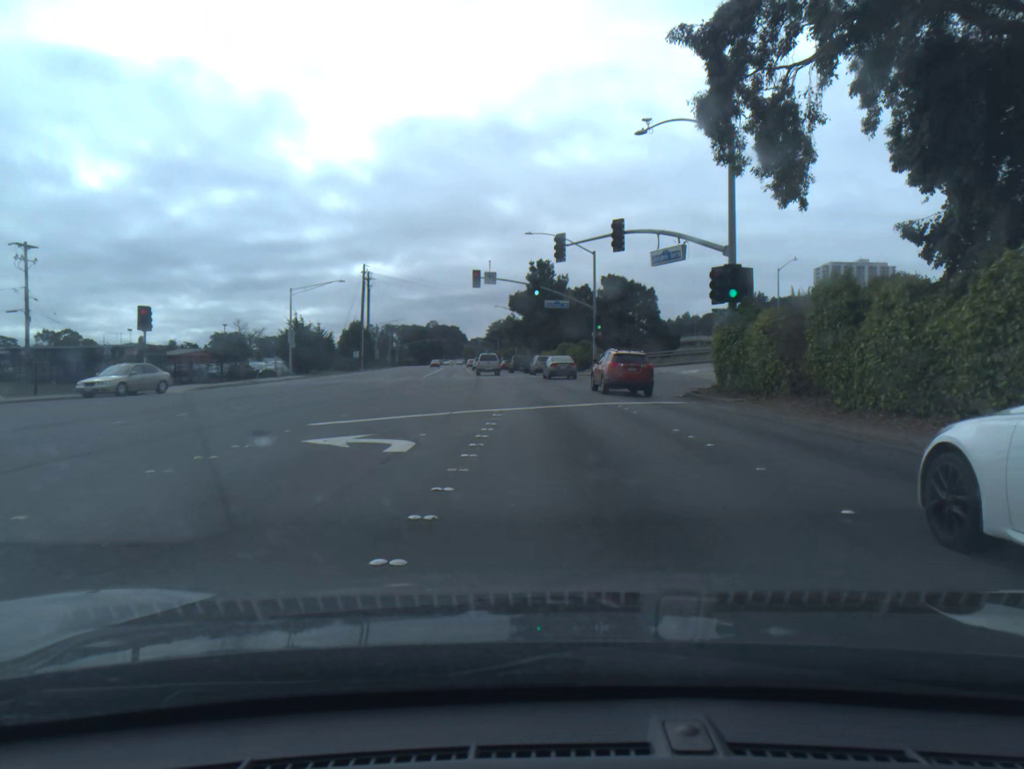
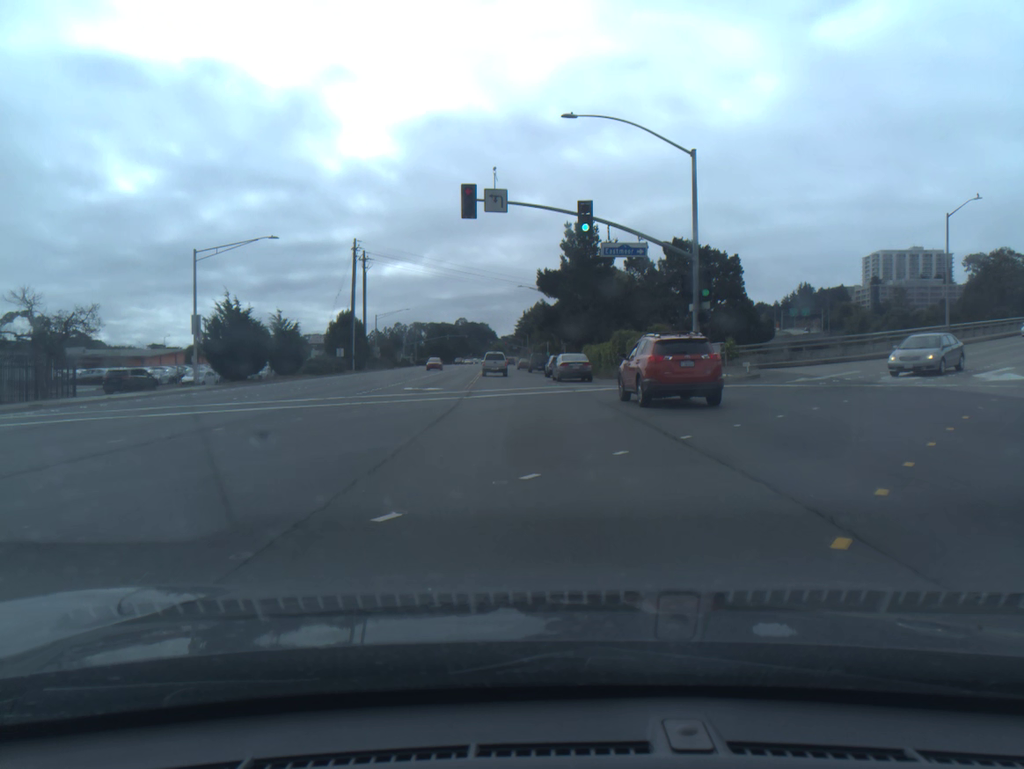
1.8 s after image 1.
(-0.6, +28.3) m; -2°
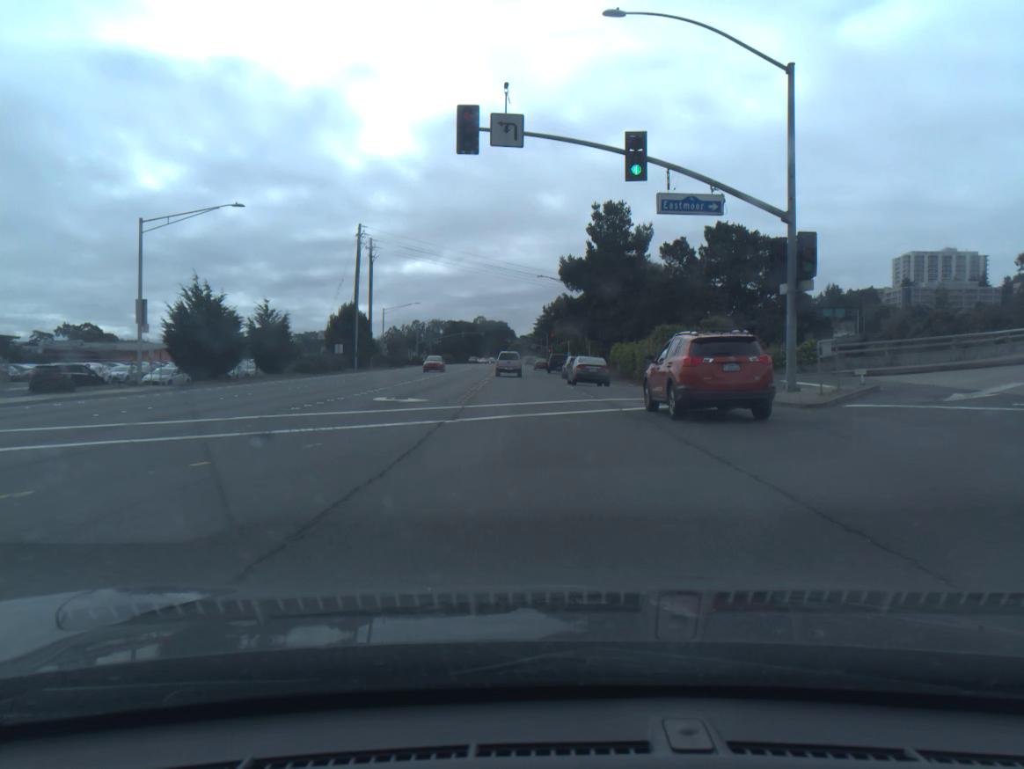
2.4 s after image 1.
(-0.1, +9.4) m; -1°
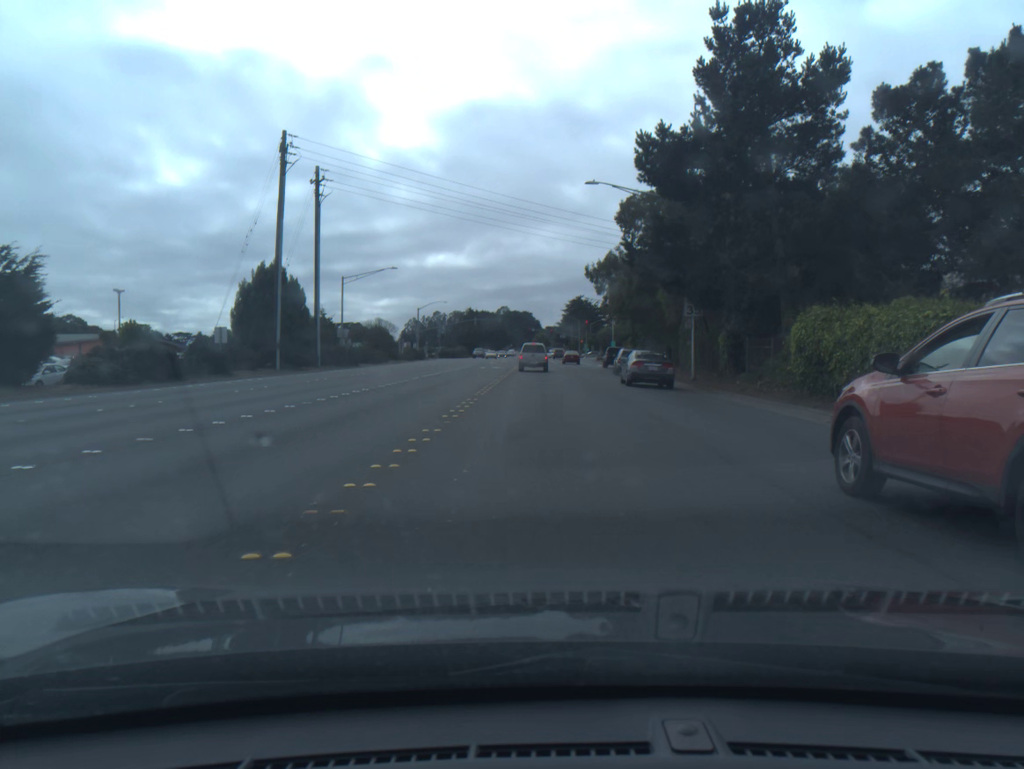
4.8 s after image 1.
(-0.9, +37.8) m; -1°
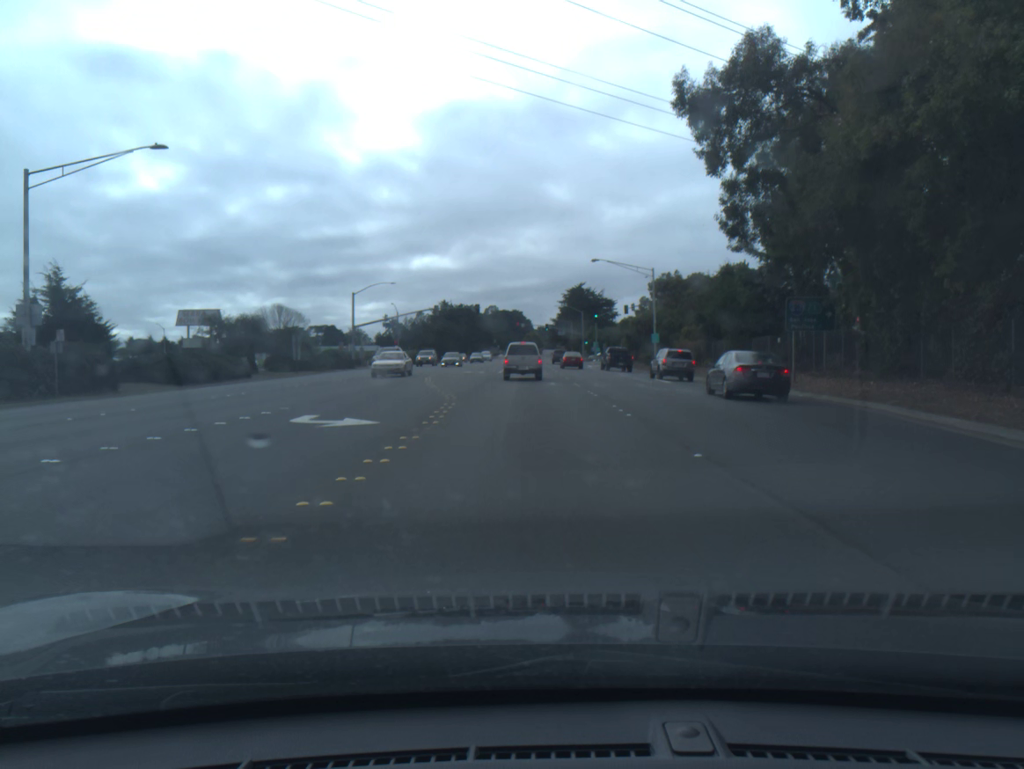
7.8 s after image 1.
(0.0, +44.6) m; 0°
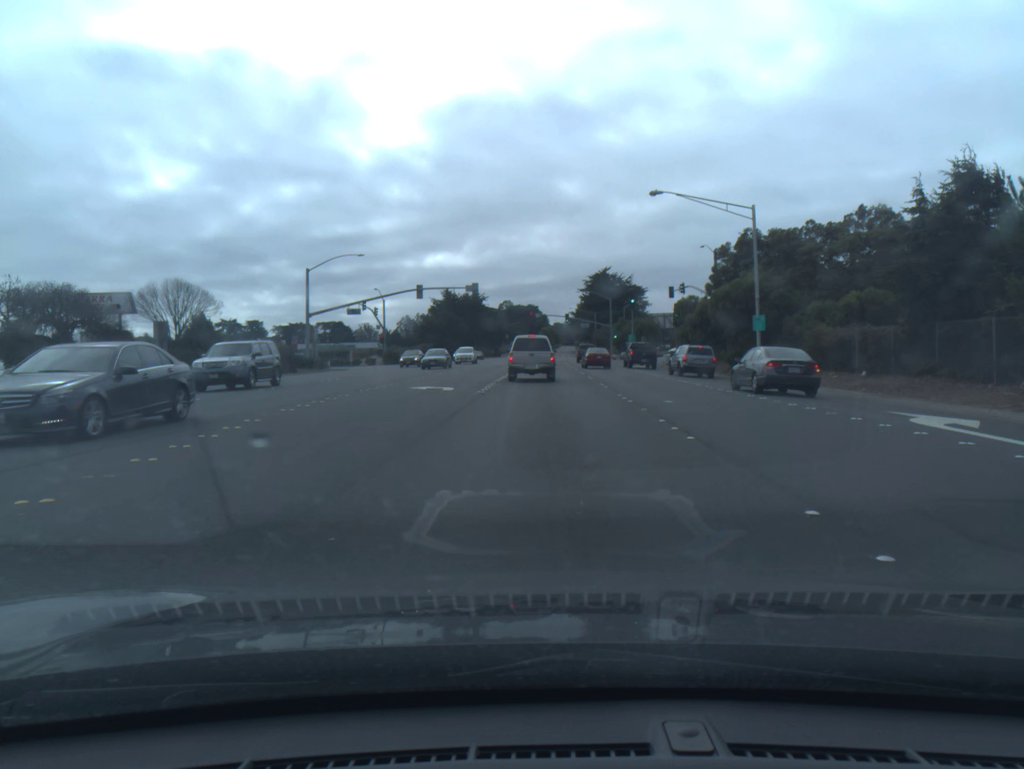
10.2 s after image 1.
(-0.3, +27.0) m; -1°
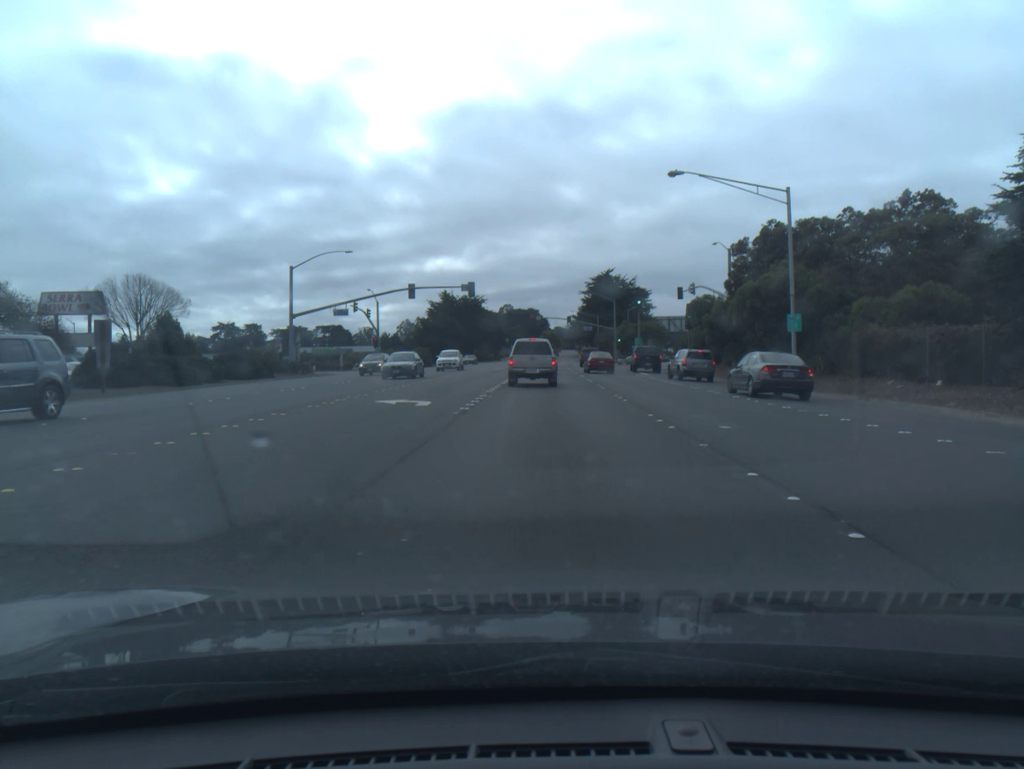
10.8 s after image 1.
(0.0, +5.5) m; 0°
